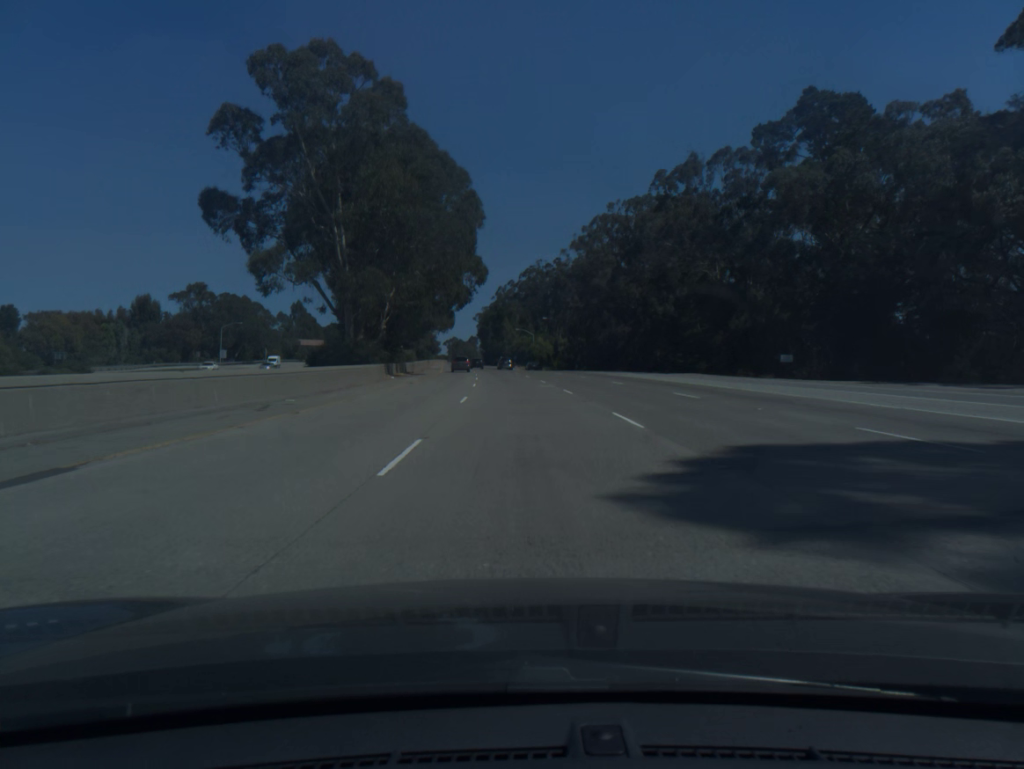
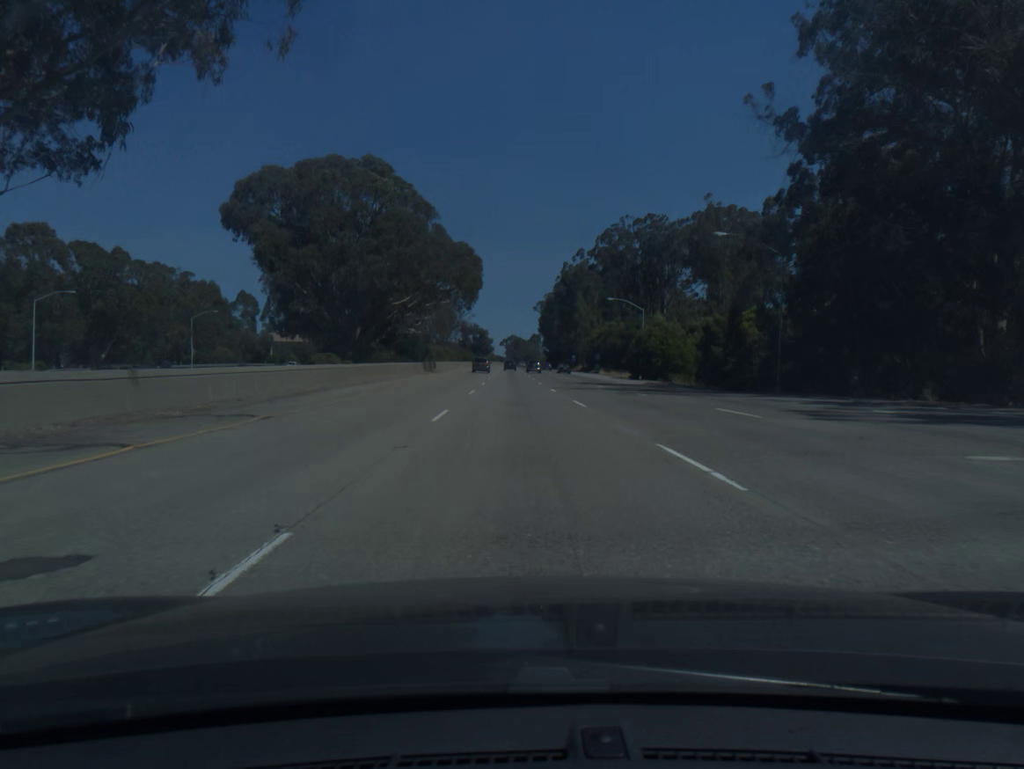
(-3.8, +93.8) m; -5°
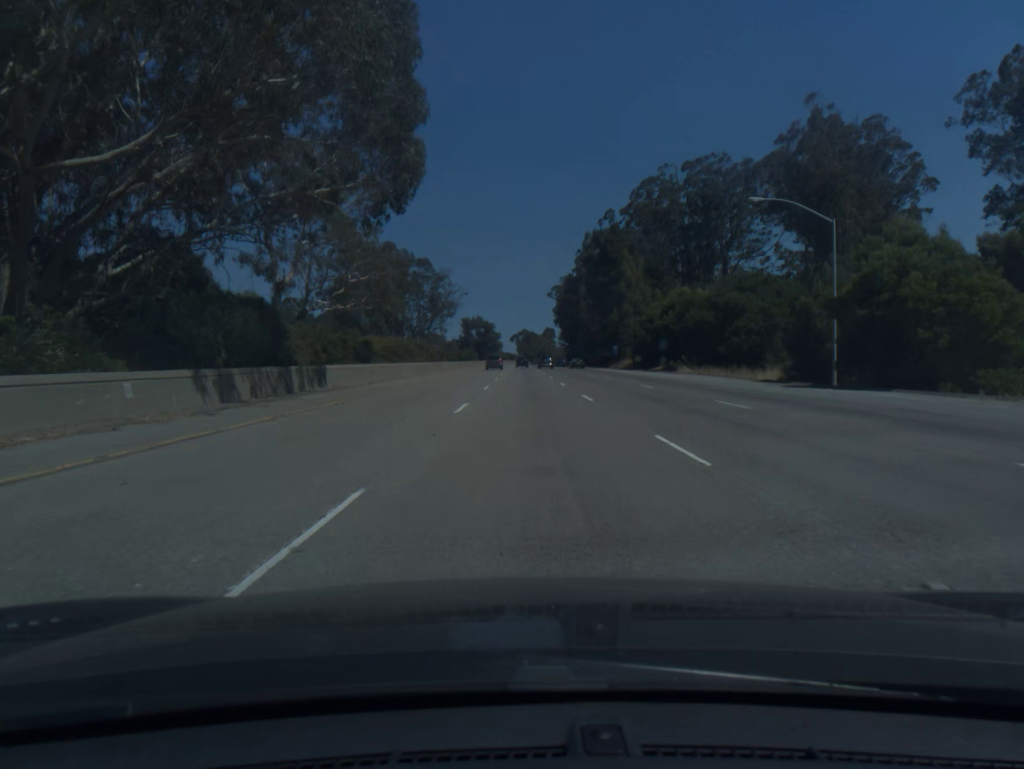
(-0.8, +56.4) m; -1°
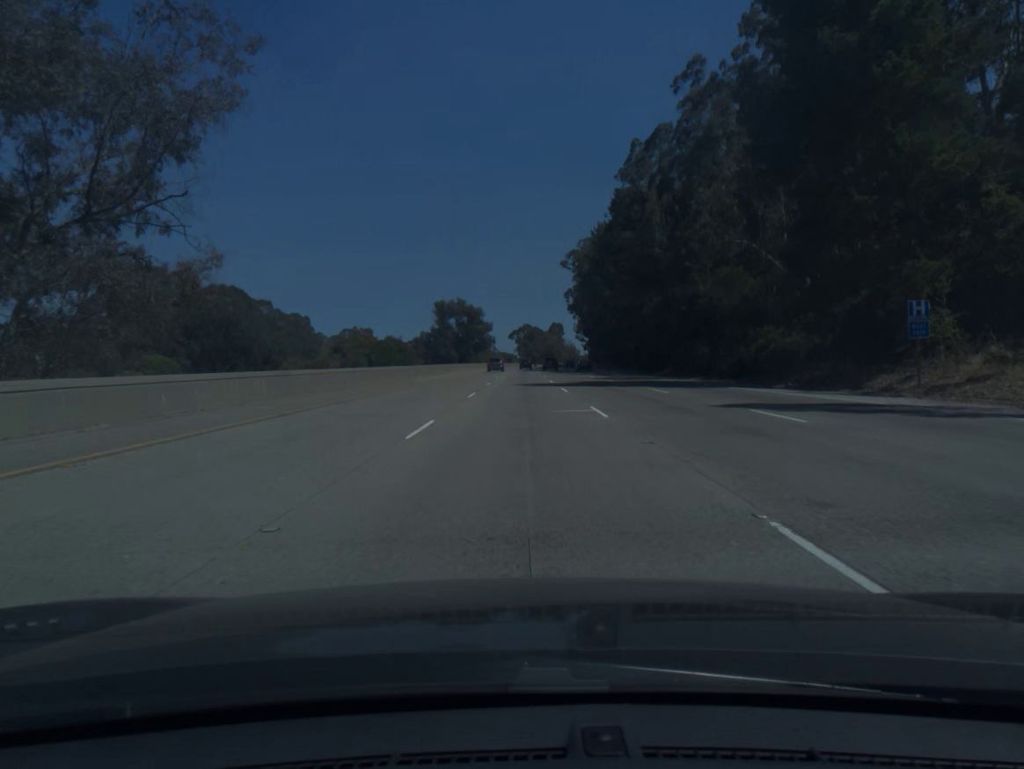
(+0.3, +94.2) m; 0°
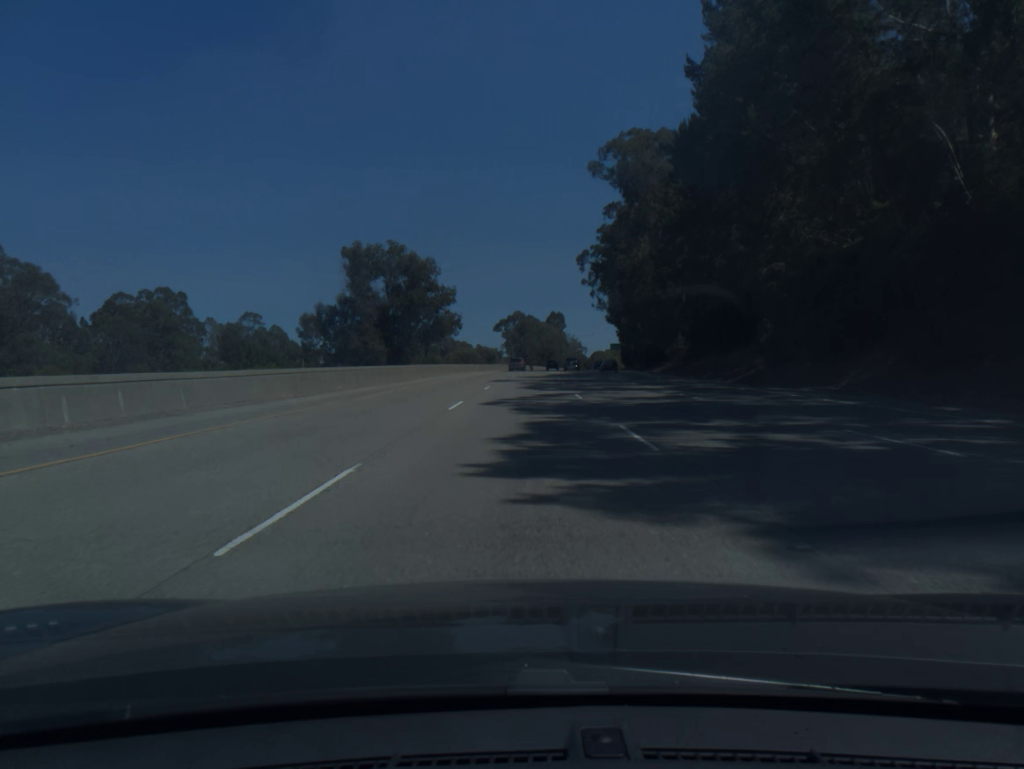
(+0.4, +94.0) m; +1°
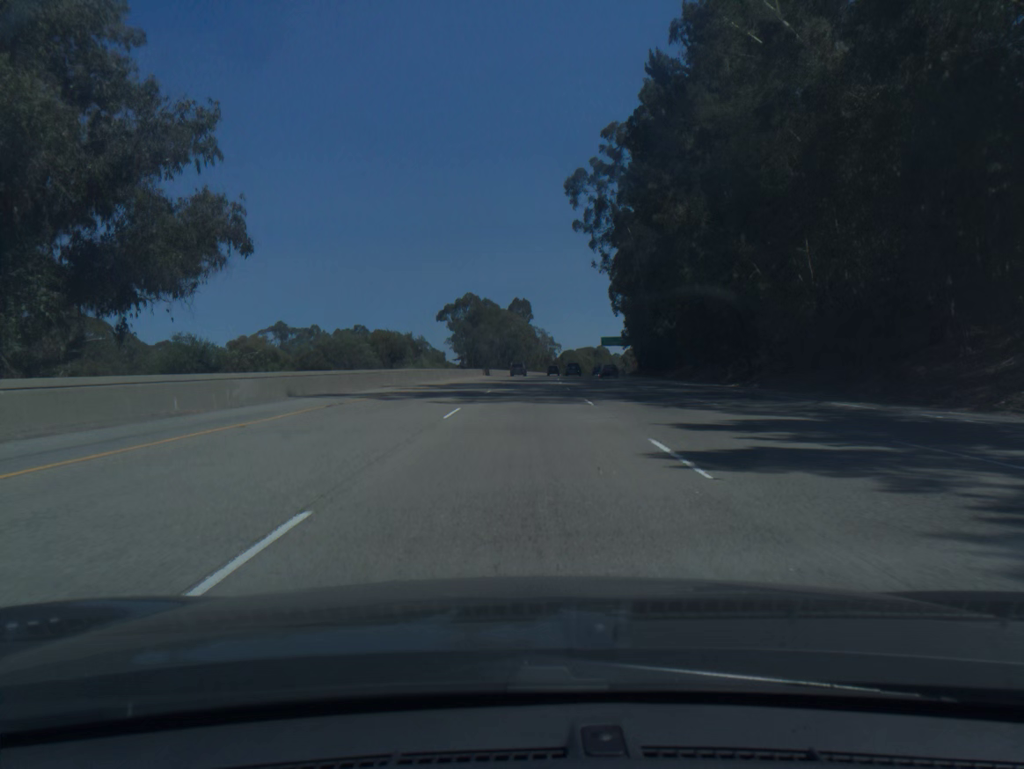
(+1.7, +75.3) m; +3°
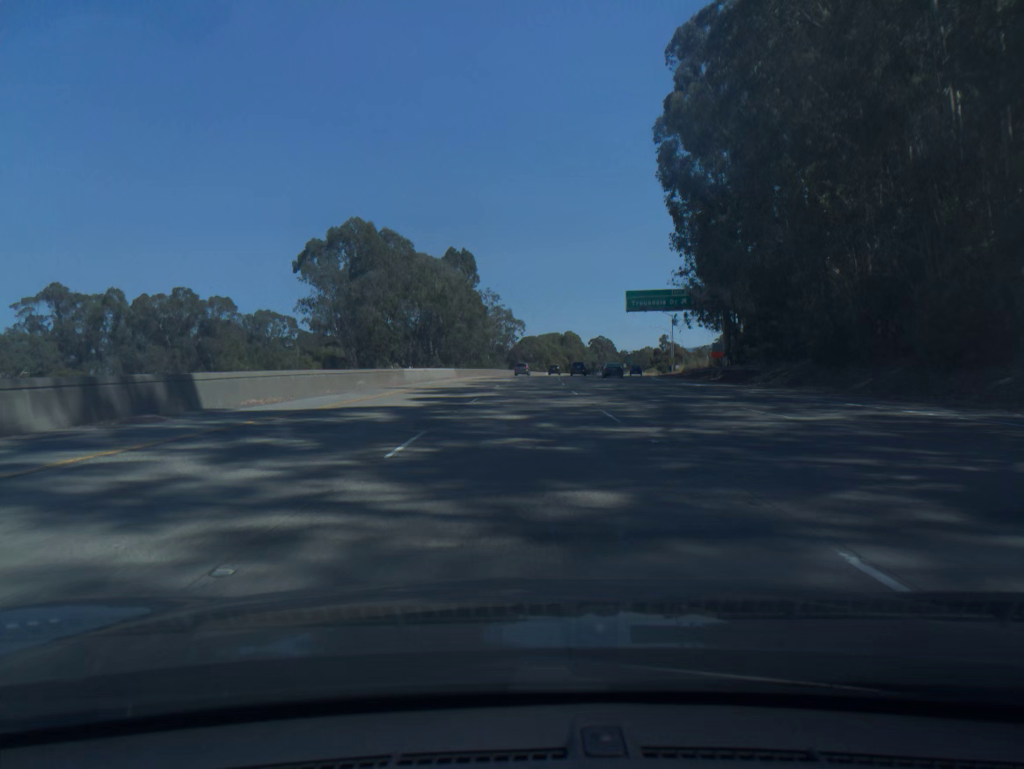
(+2.7, +94.3) m; +3°
